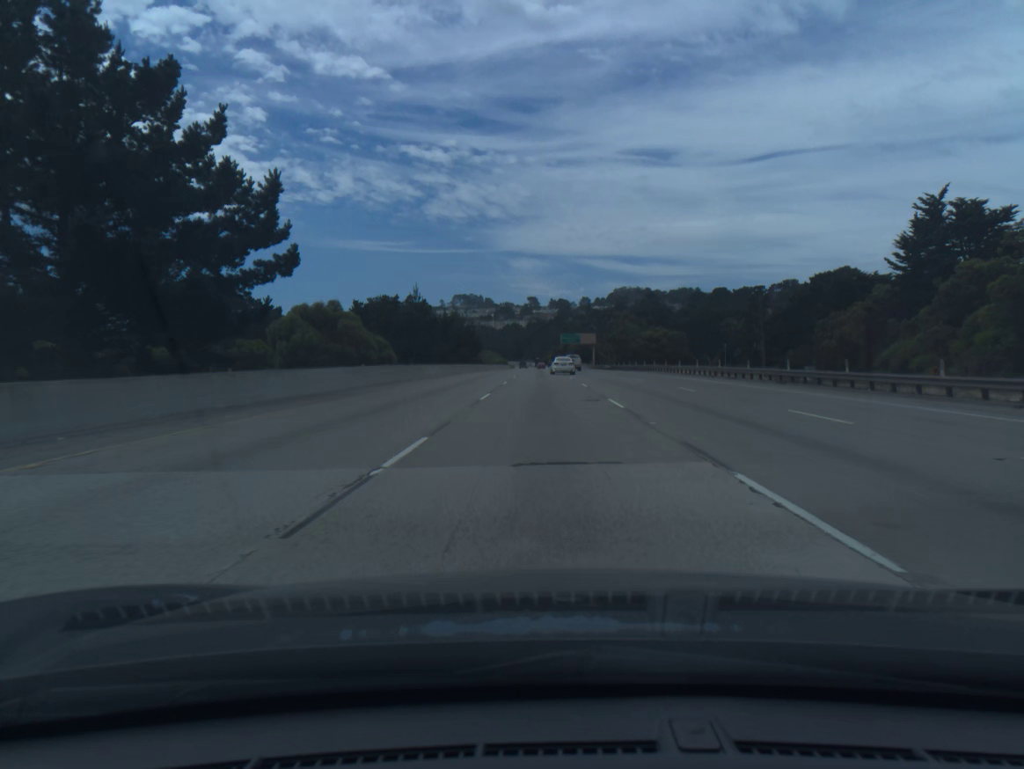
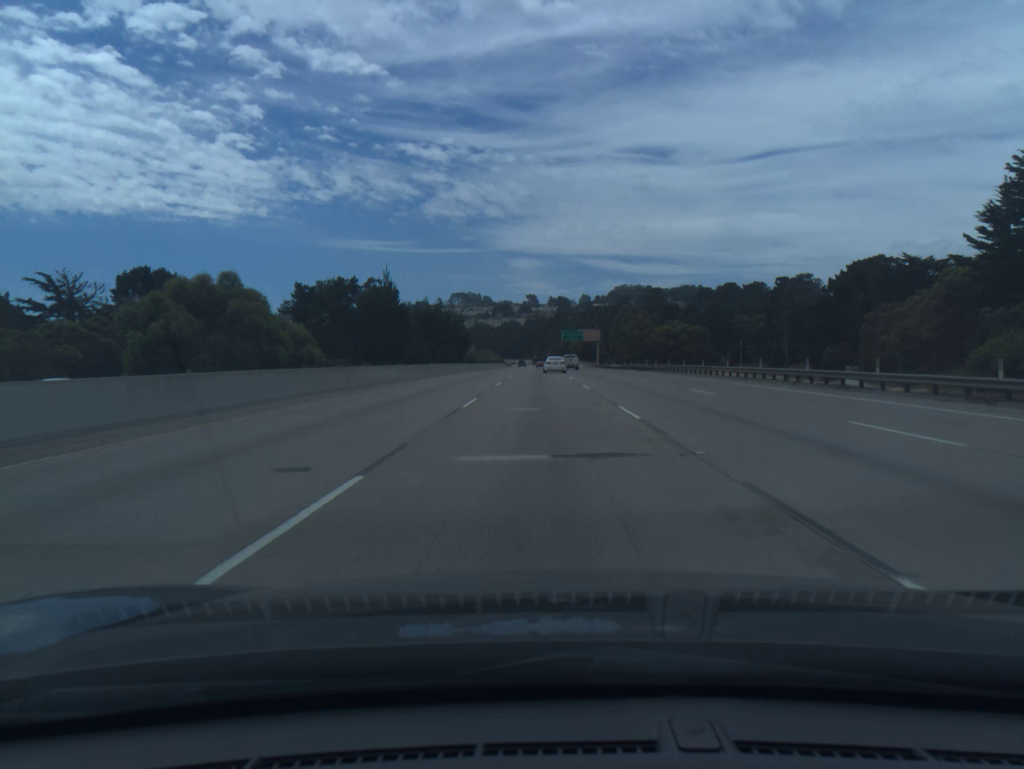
(0.0, +18.5) m; 0°
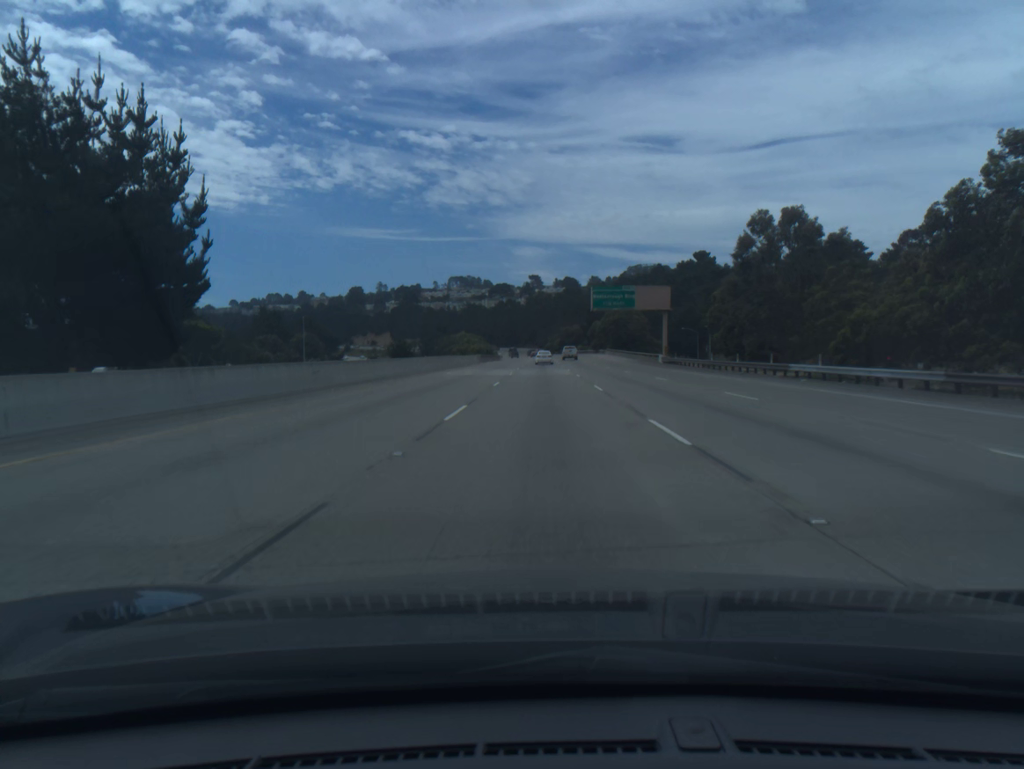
(-0.4, +92.5) m; 0°
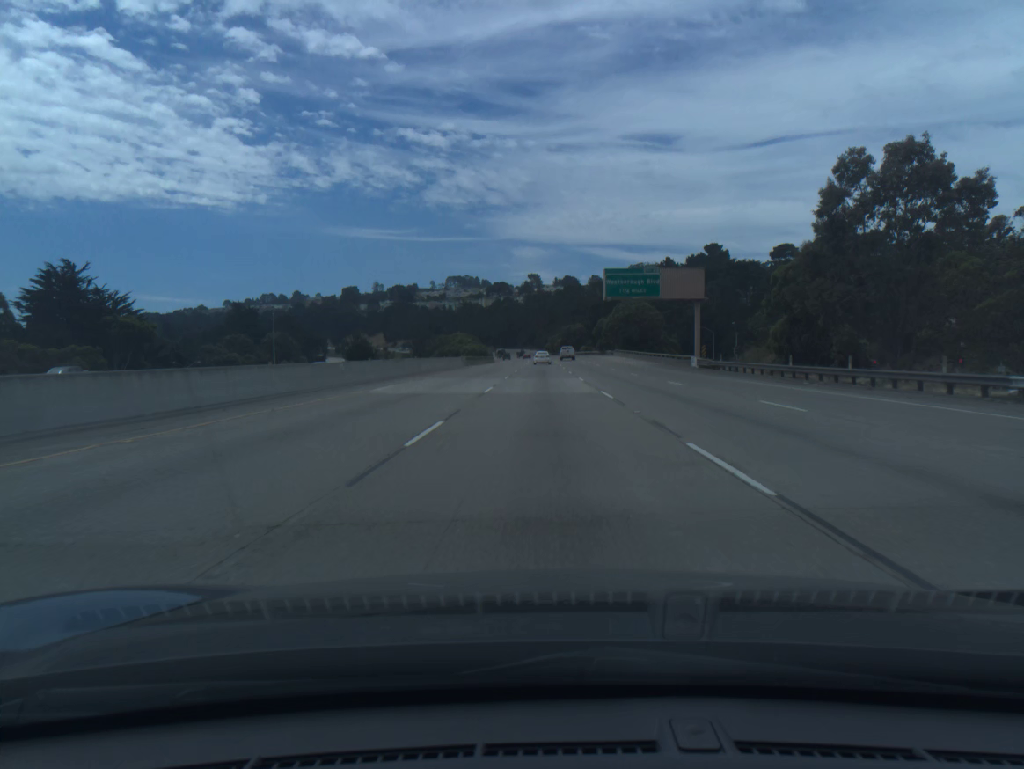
(0.0, +18.5) m; 0°
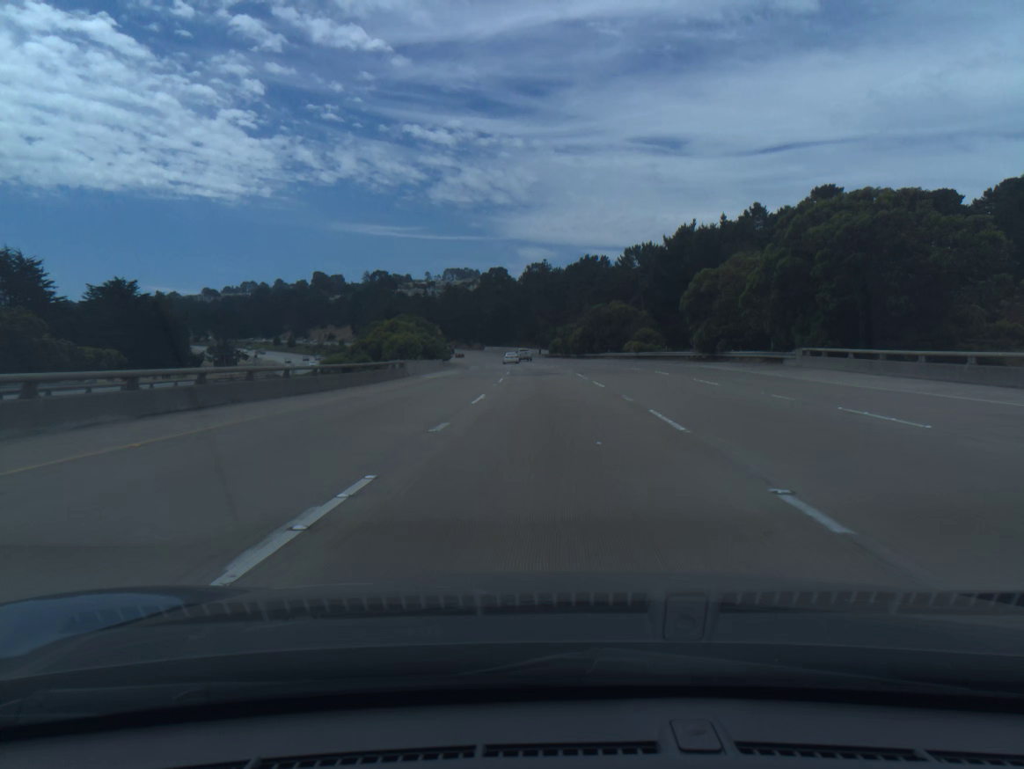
(-0.2, +92.0) m; 0°
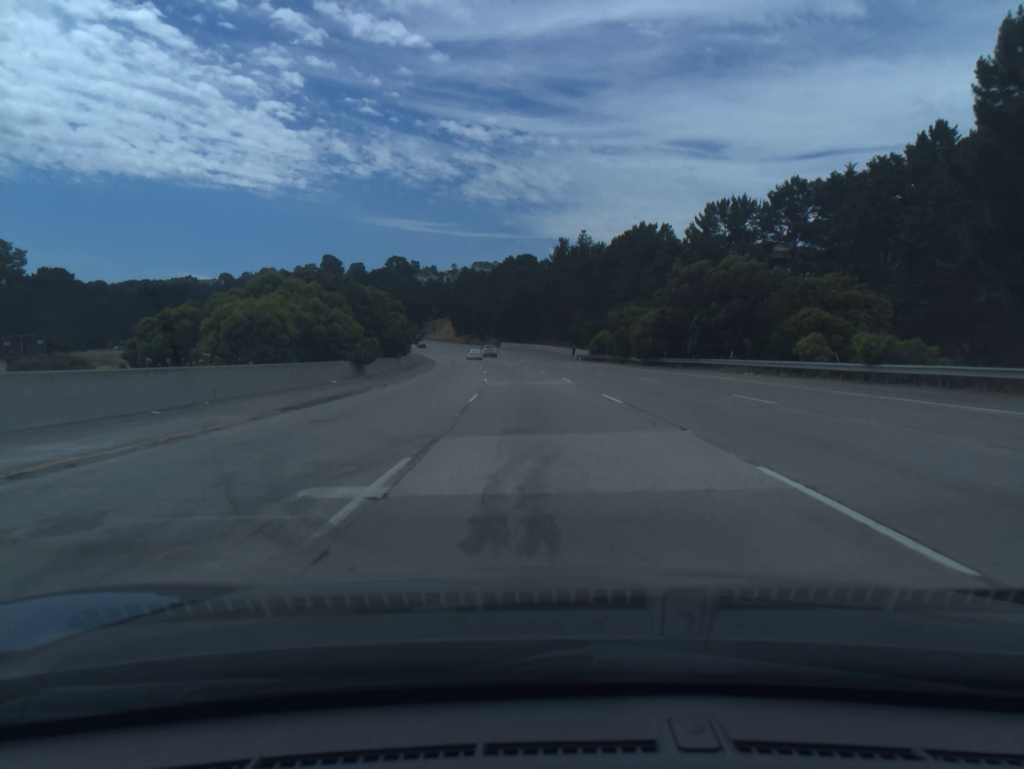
(-0.6, +54.9) m; -2°
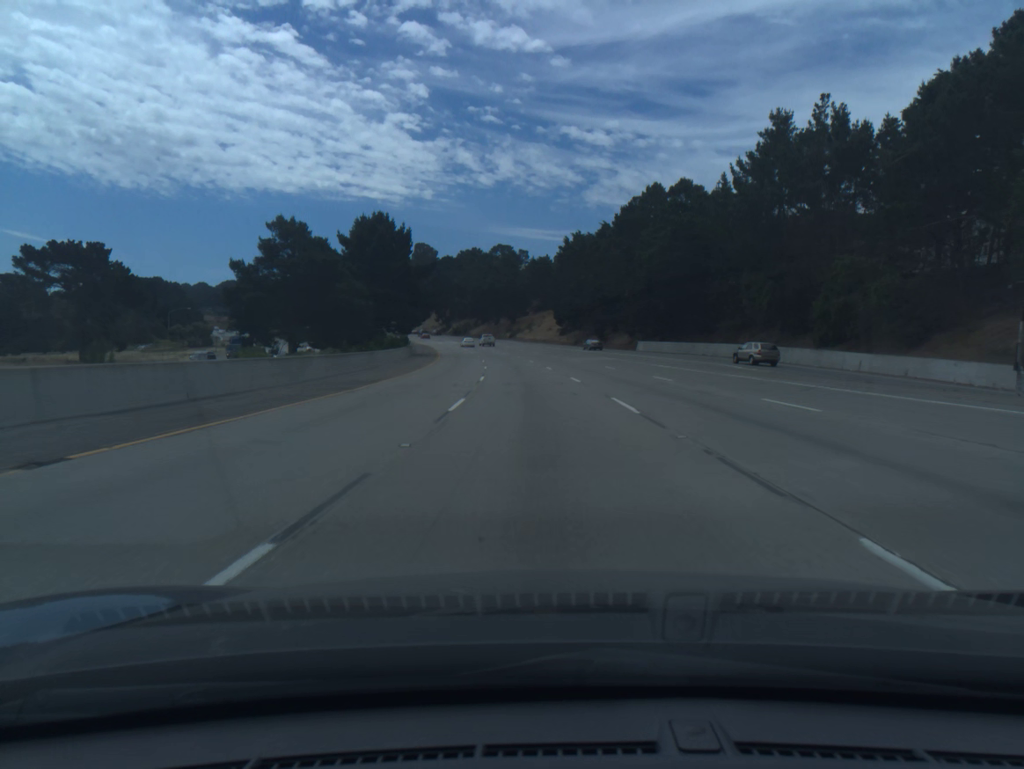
(-6.3, +91.2) m; -8°
